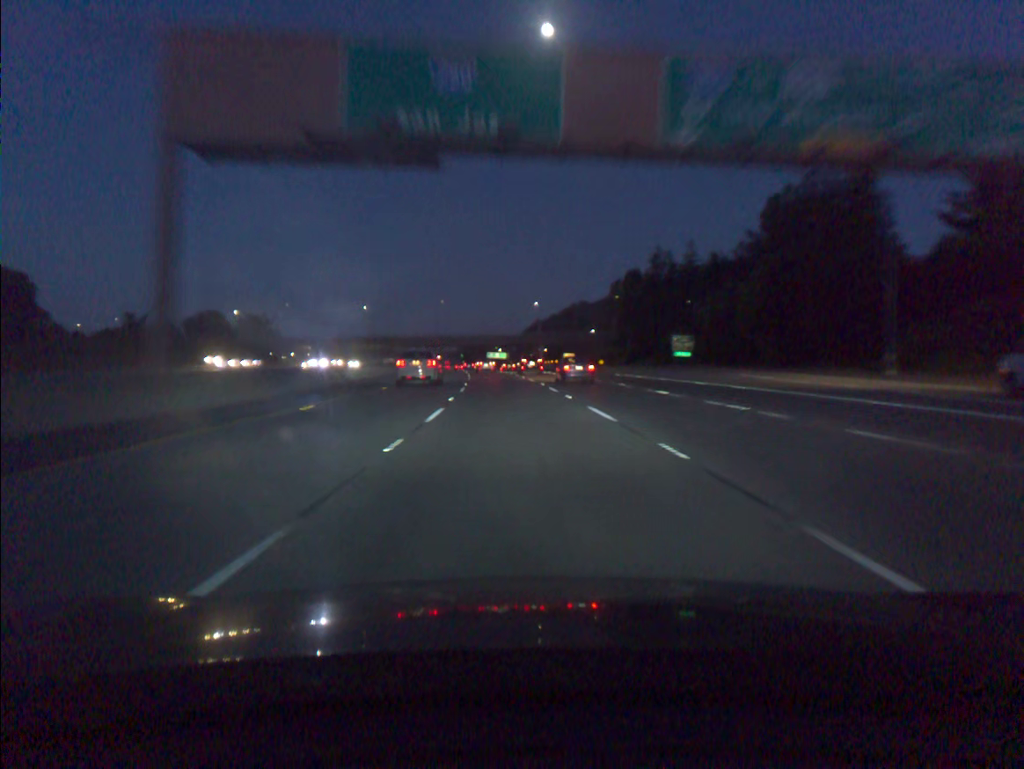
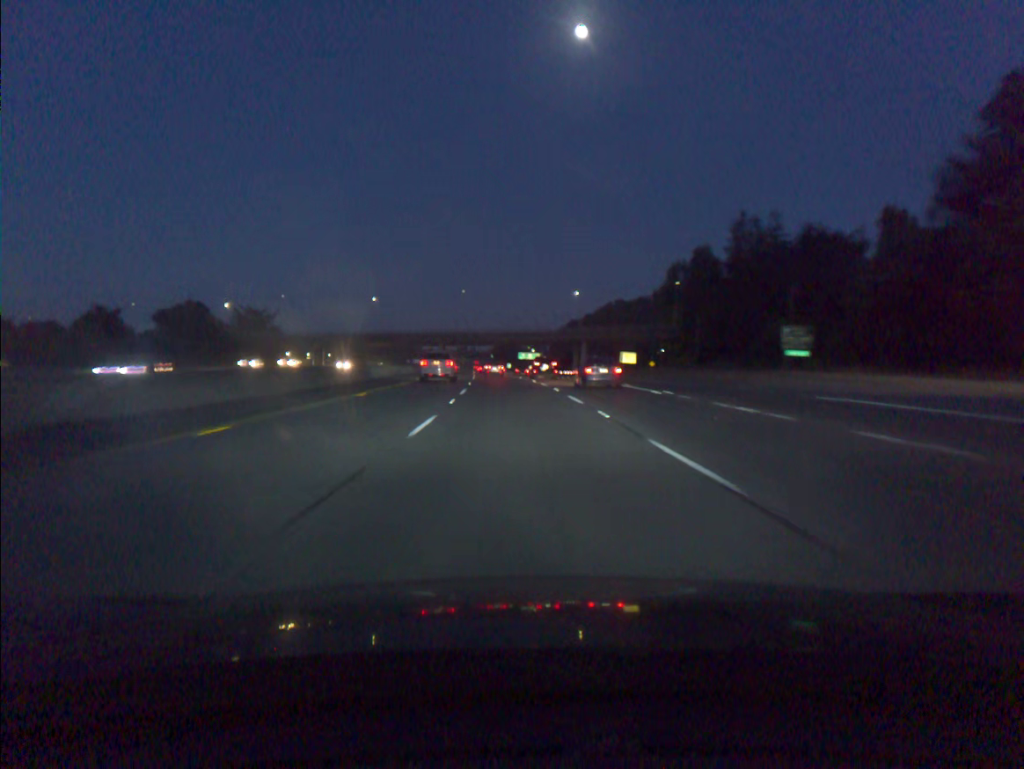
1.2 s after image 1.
(-0.7, +36.1) m; -2°
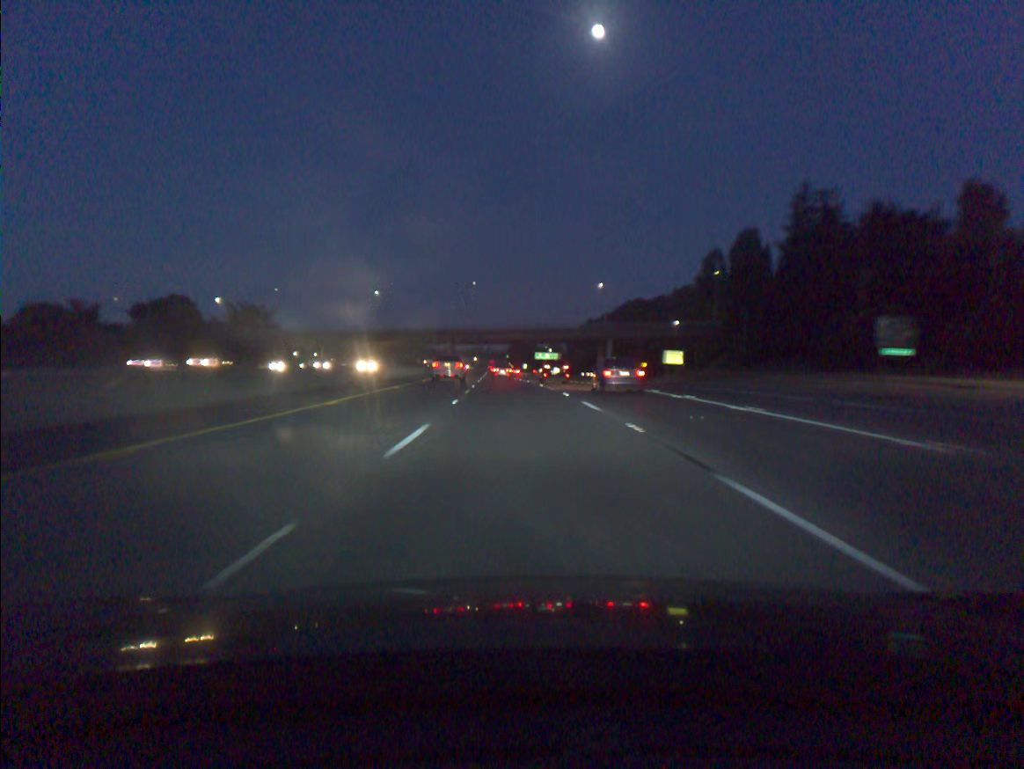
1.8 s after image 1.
(-0.2, +18.2) m; -1°
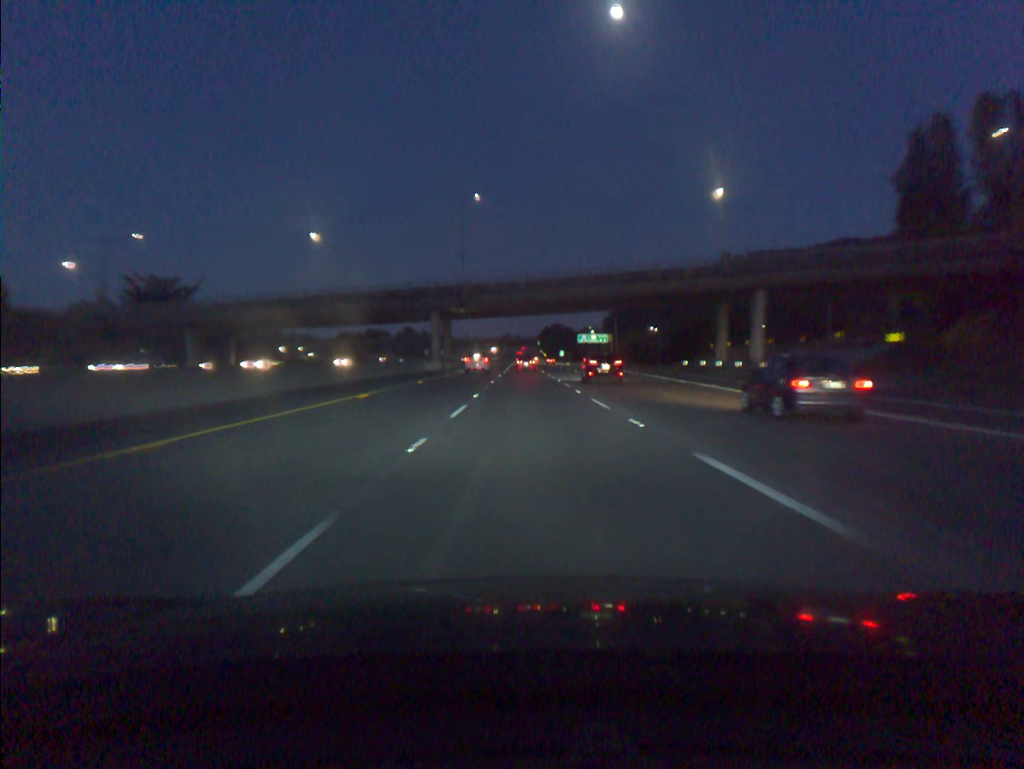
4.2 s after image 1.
(-1.9, +73.2) m; -2°
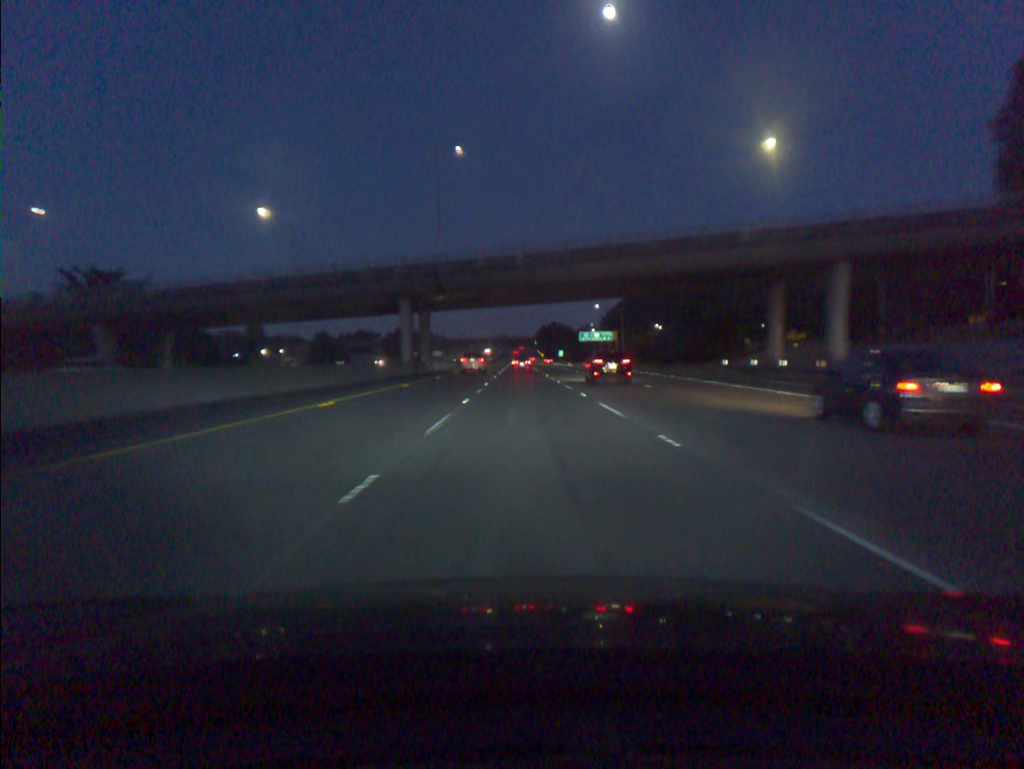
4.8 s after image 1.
(0.0, +18.5) m; 0°
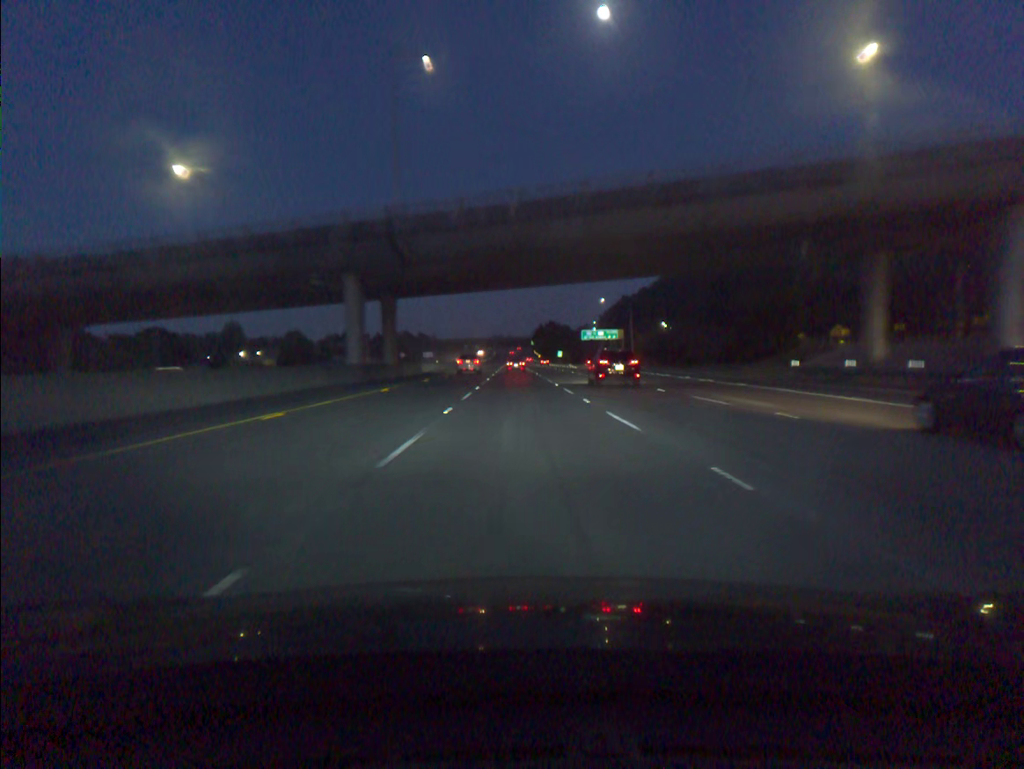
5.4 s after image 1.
(0.0, +18.5) m; 0°
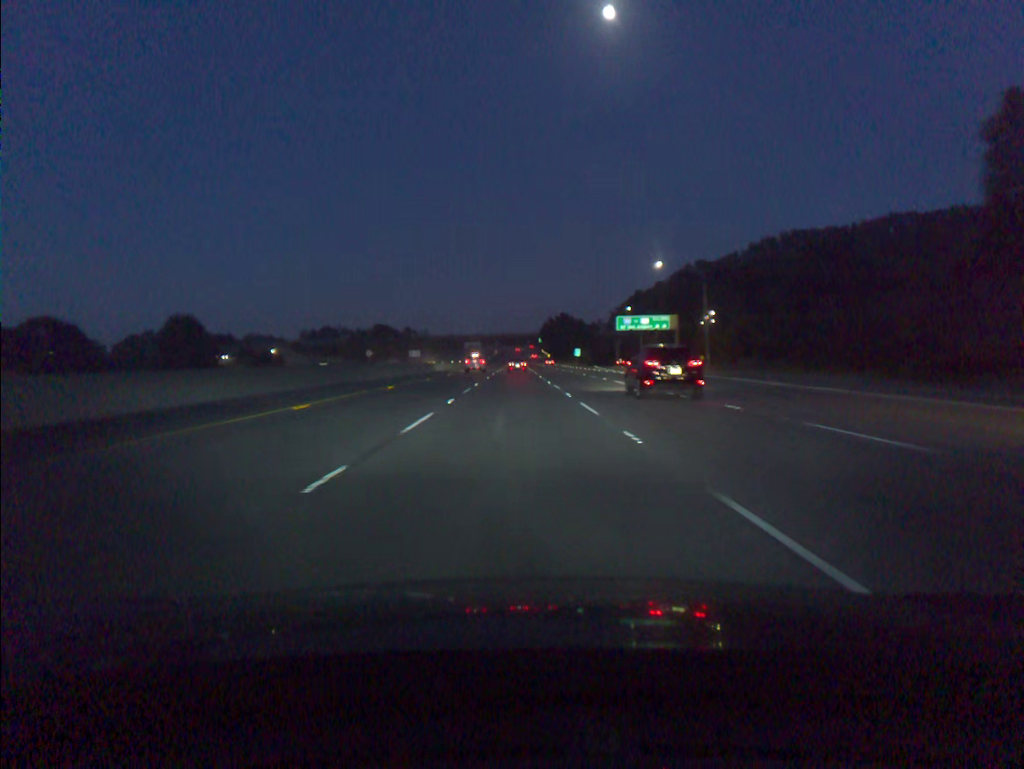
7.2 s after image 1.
(0.0, +55.2) m; 0°
